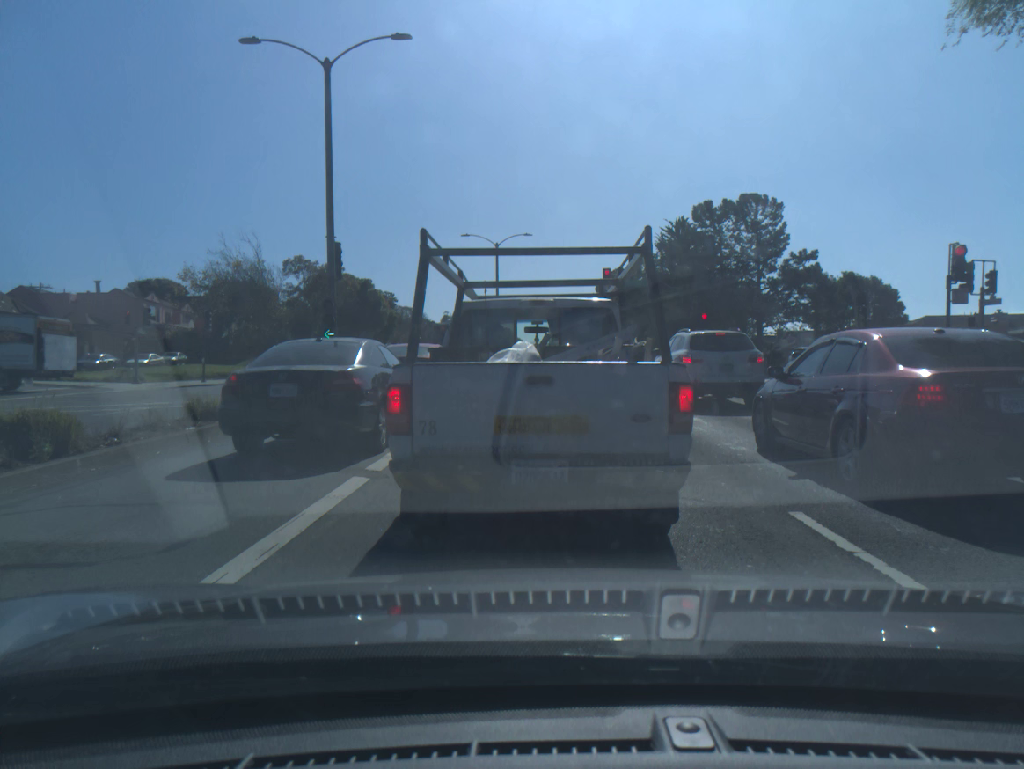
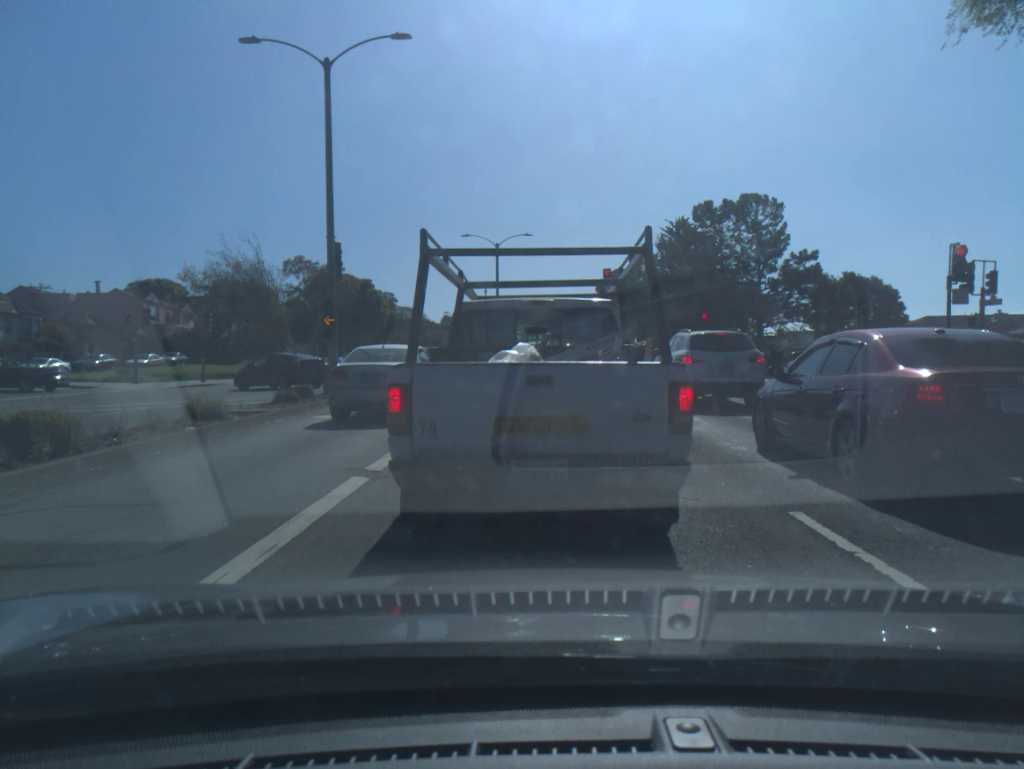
(0.0, 0.0) m; 0°
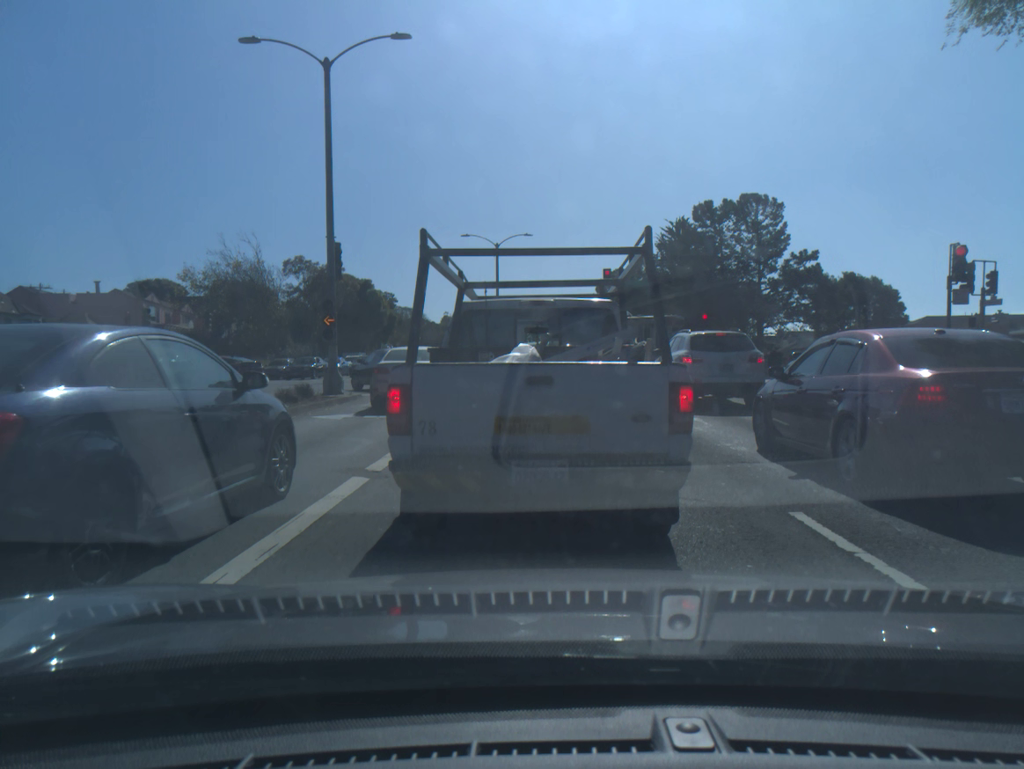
(0.0, 0.0) m; 0°
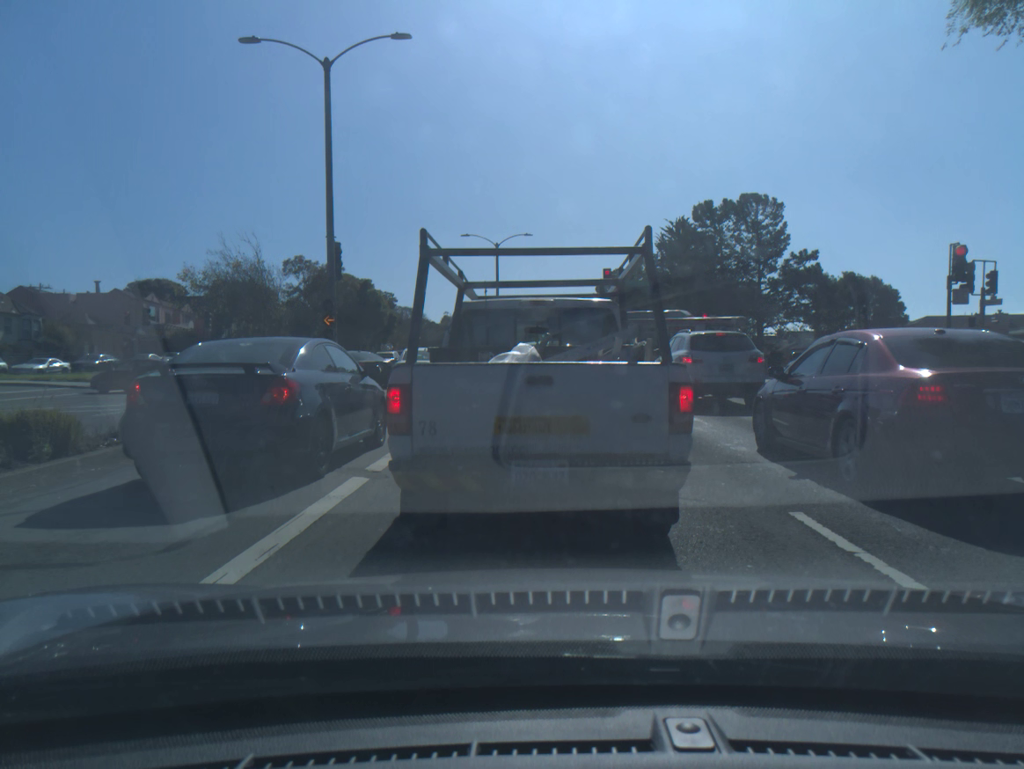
(0.0, 0.0) m; 0°
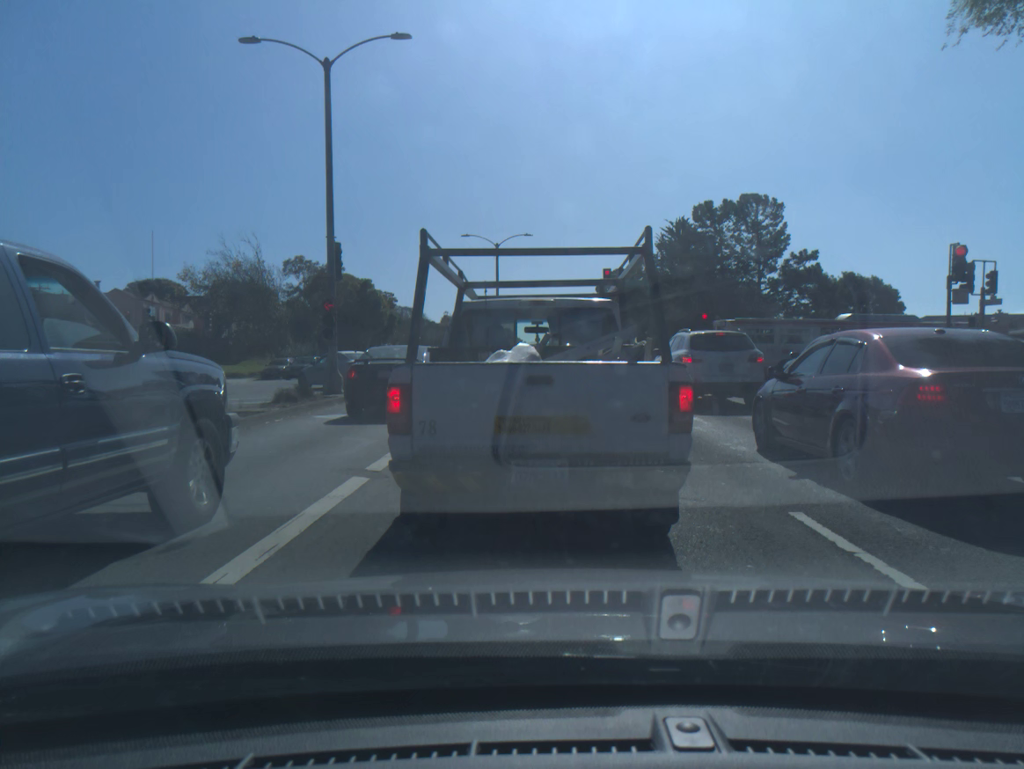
(0.0, 0.0) m; 0°
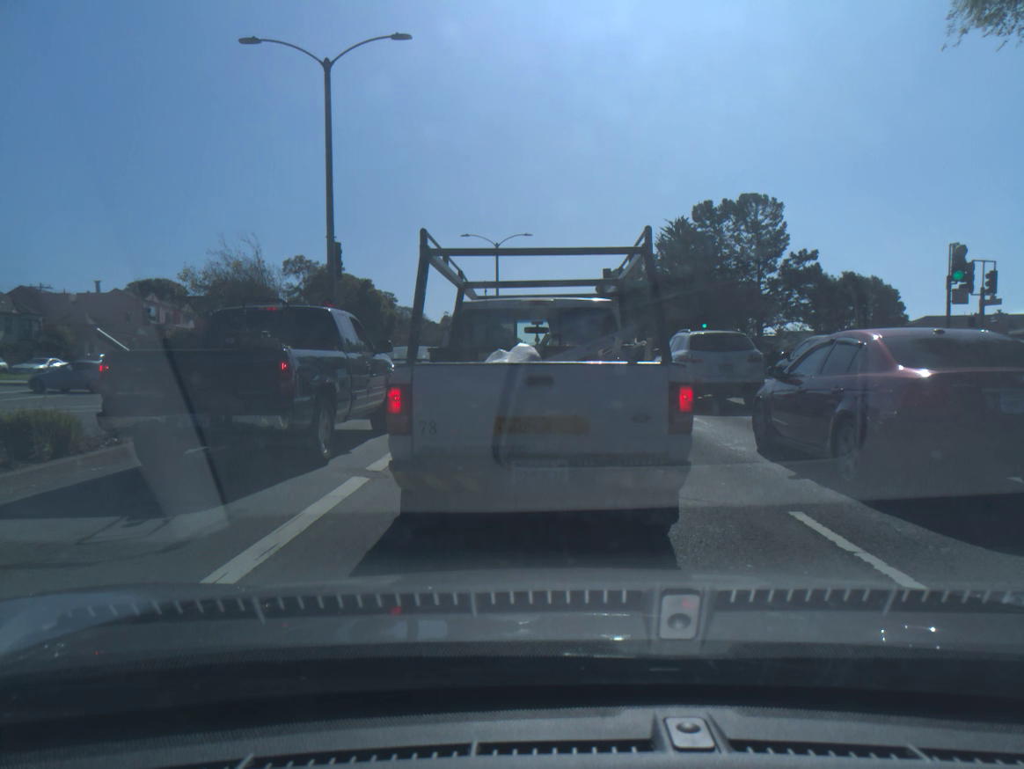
(0.0, 0.0) m; 0°
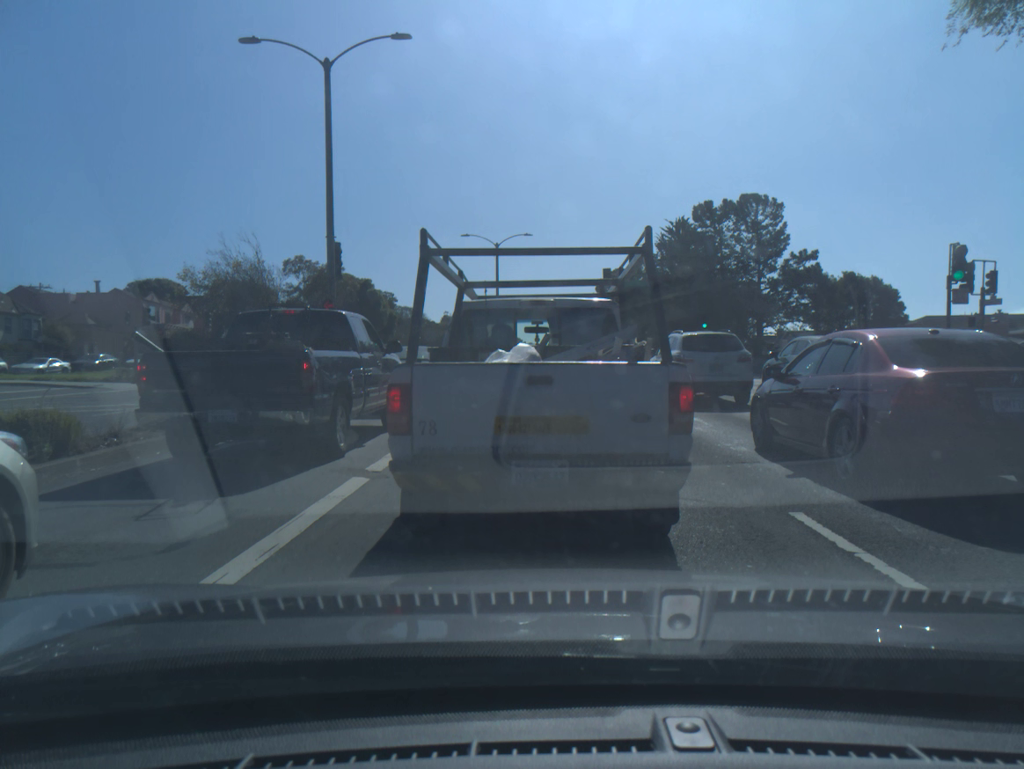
(0.0, 0.0) m; 0°
